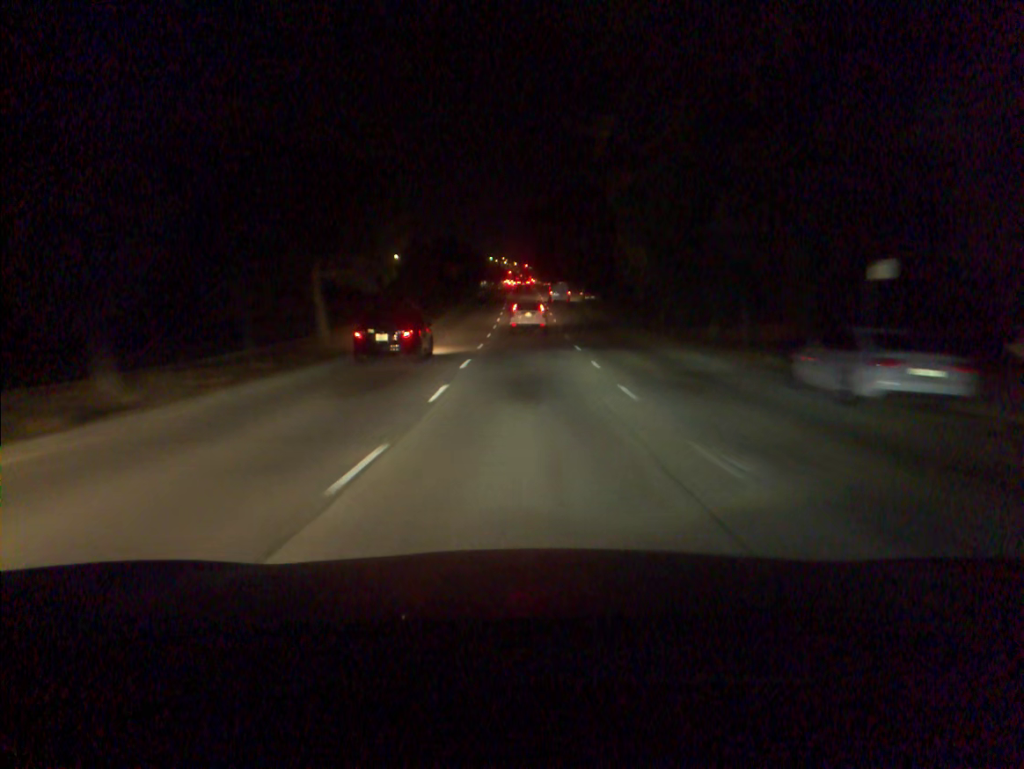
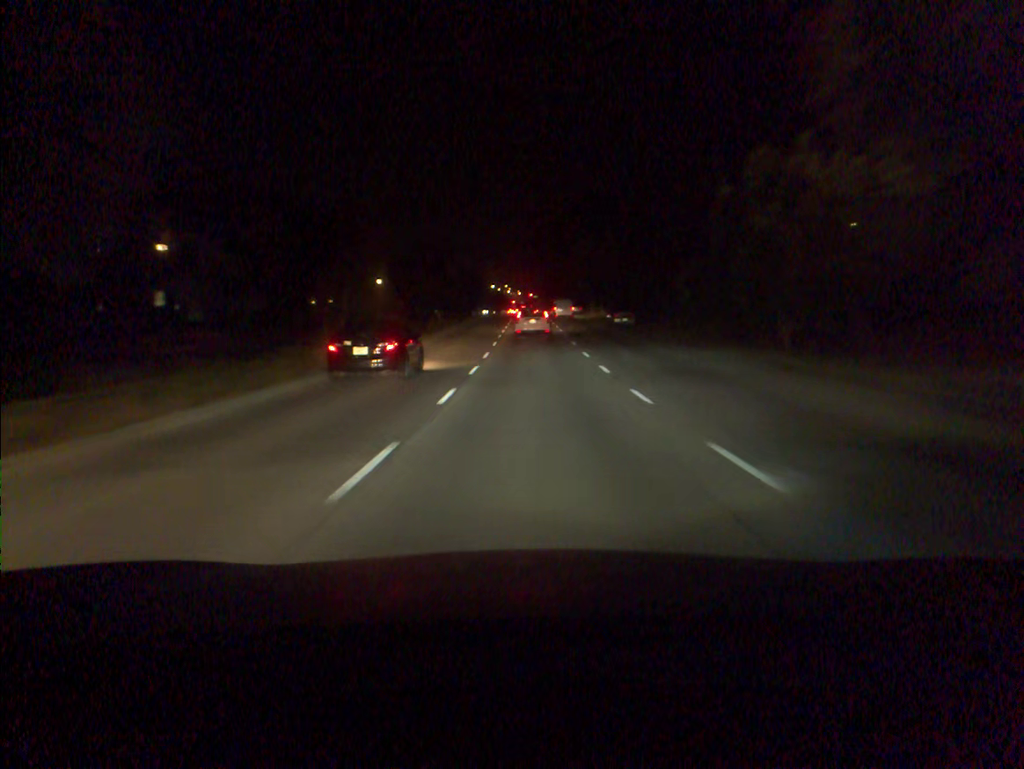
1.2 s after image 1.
(0.0, +22.2) m; 0°
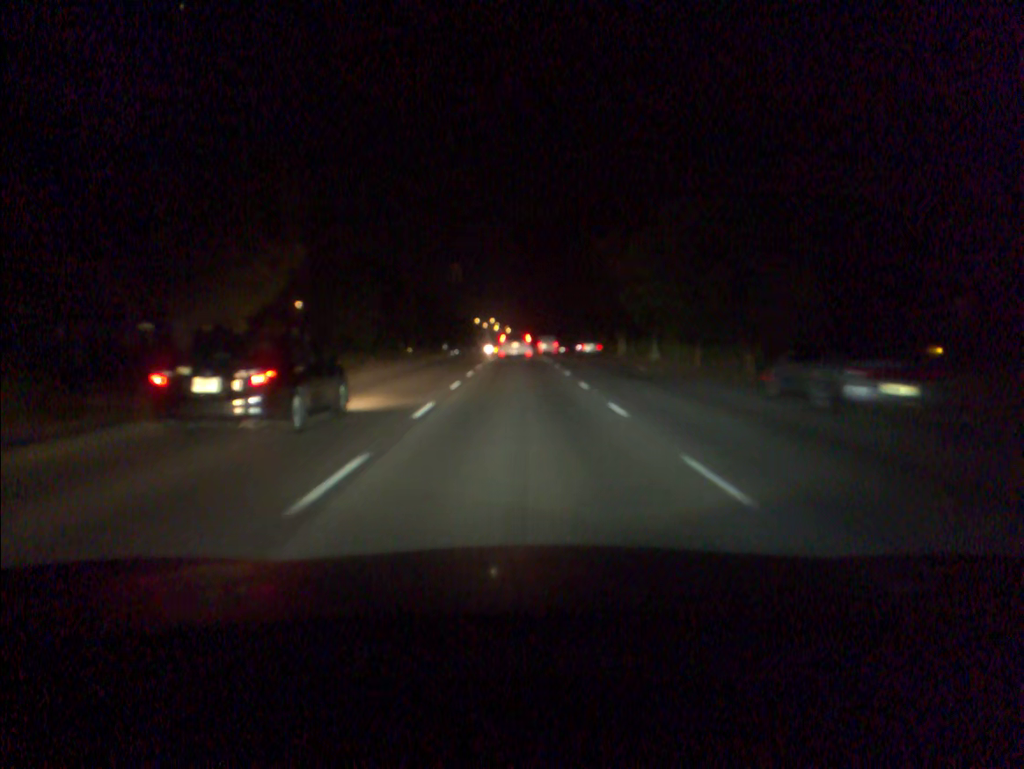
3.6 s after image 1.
(+0.4, +43.3) m; +1°
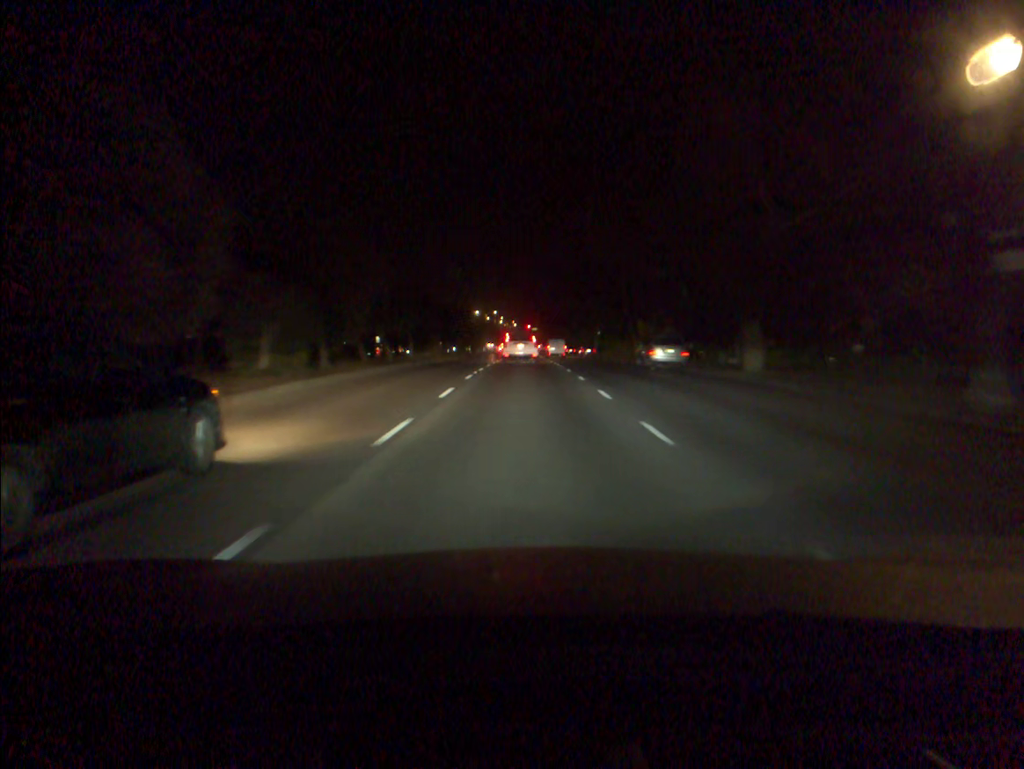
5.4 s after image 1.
(-0.1, +32.6) m; -1°
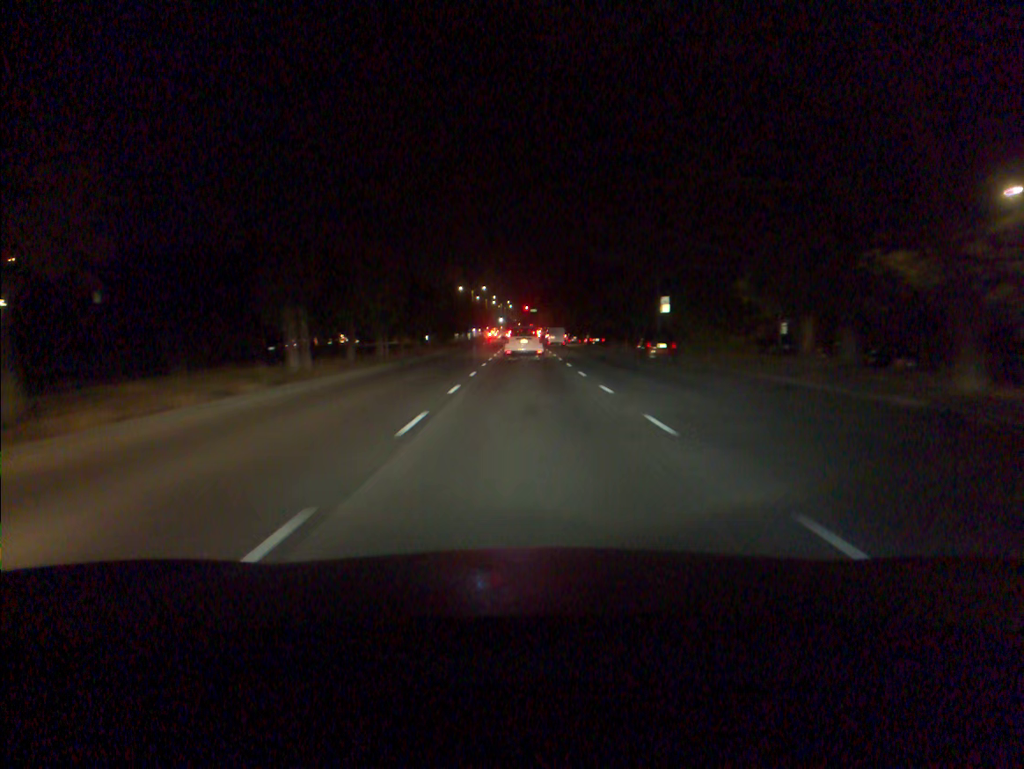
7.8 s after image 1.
(0.0, +42.1) m; 0°
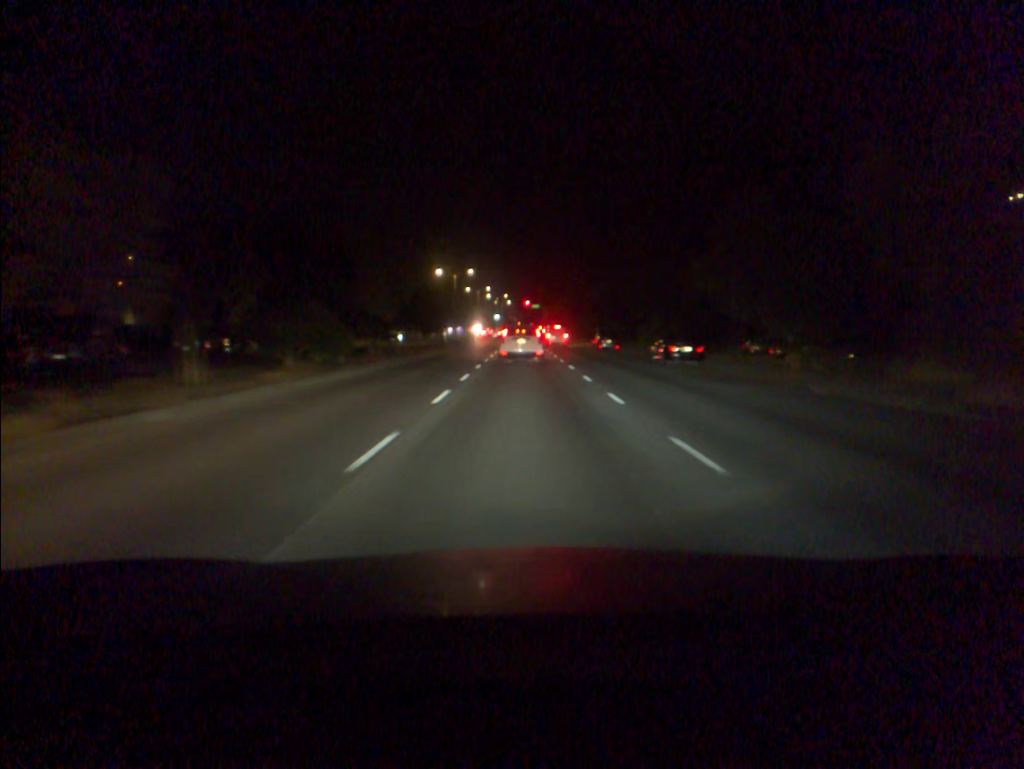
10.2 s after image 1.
(0.0, +39.2) m; 0°
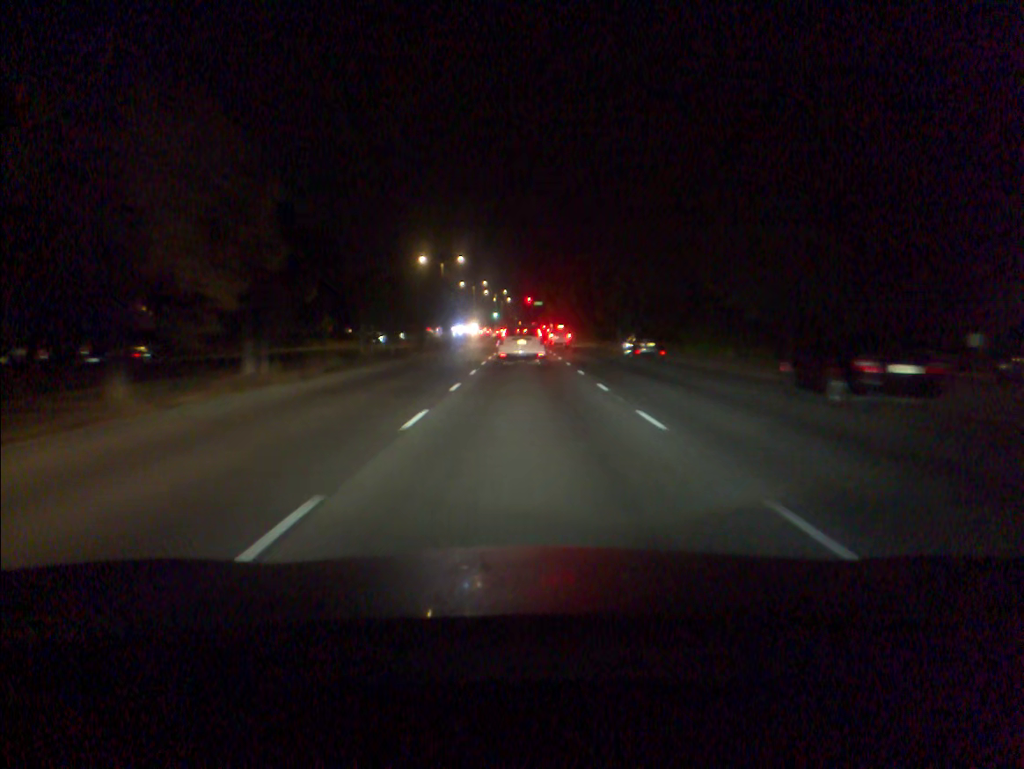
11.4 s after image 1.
(0.0, +18.4) m; 0°
